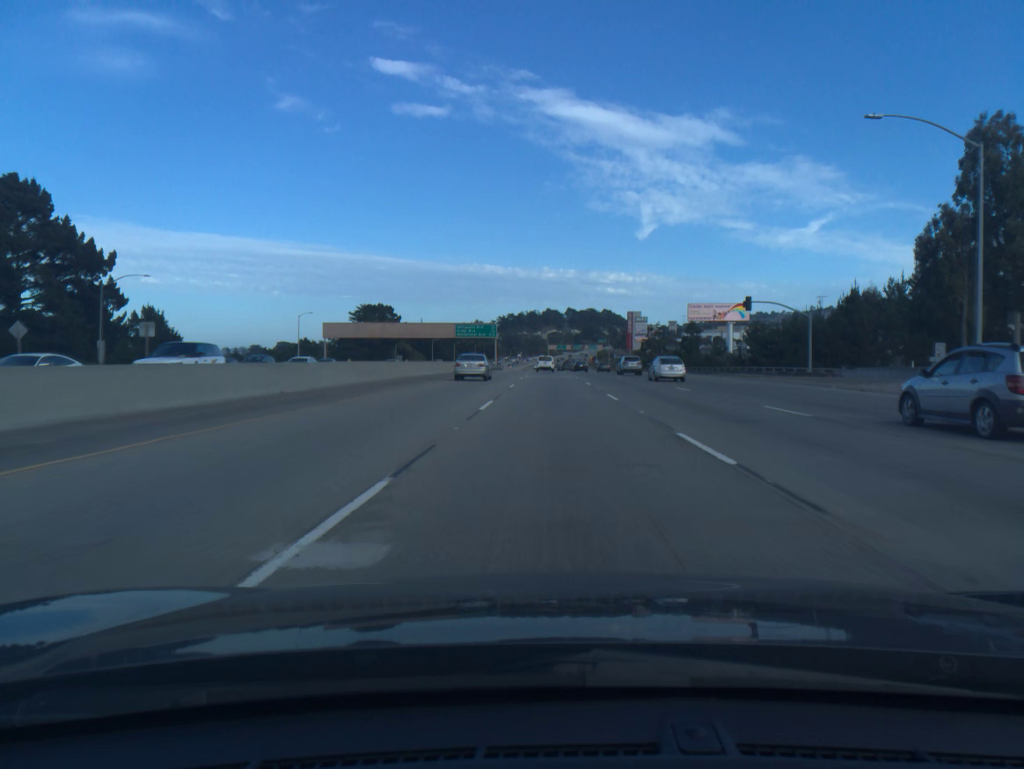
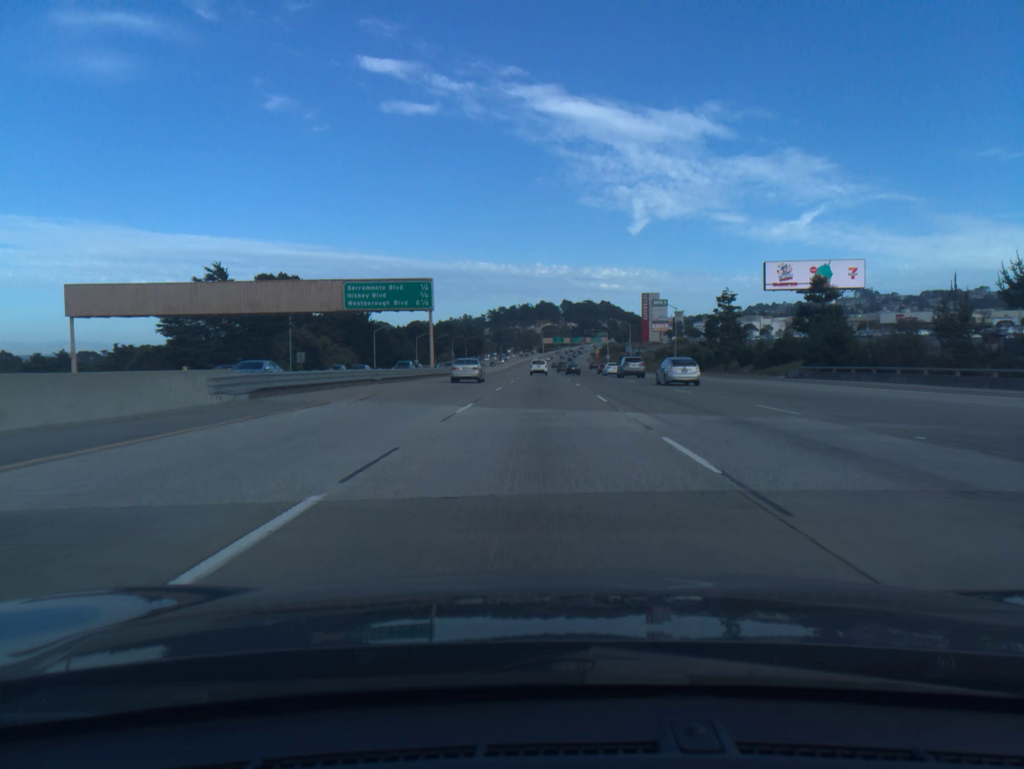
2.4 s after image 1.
(+0.7, +73.9) m; 0°
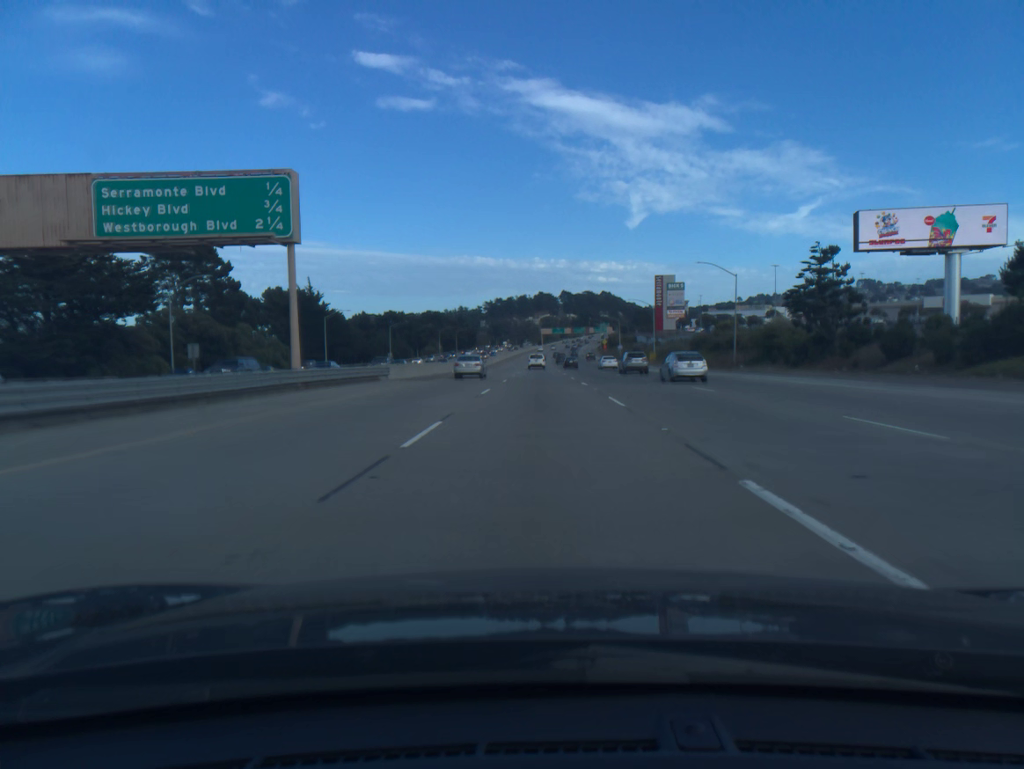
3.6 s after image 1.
(0.0, +36.9) m; 0°
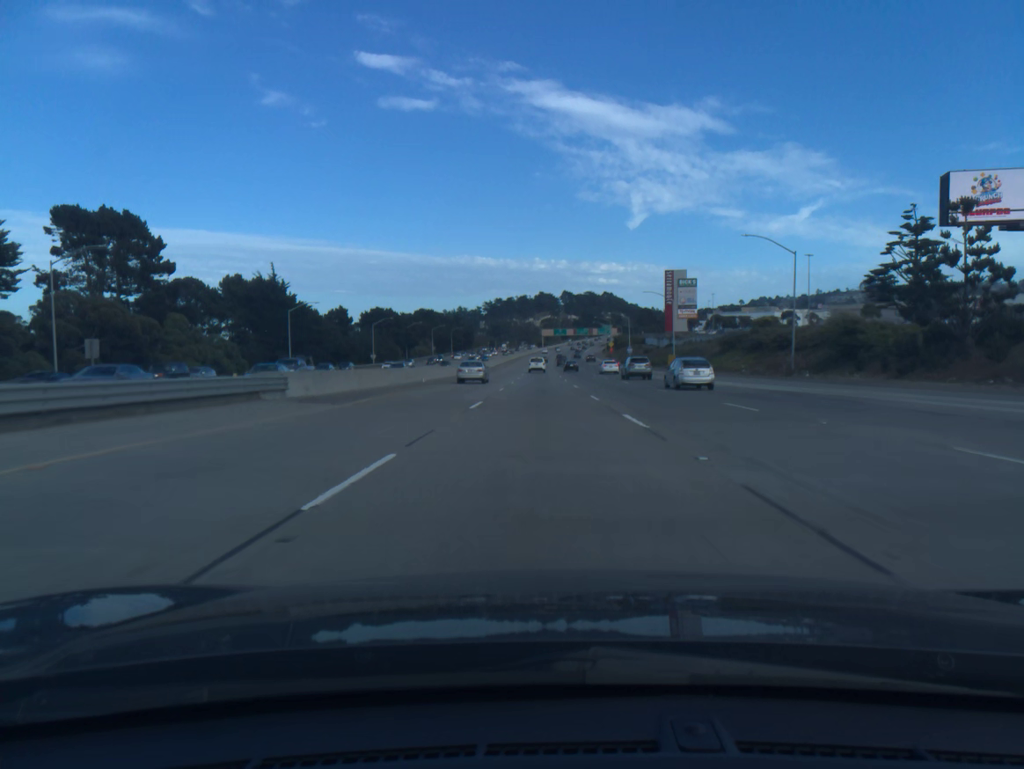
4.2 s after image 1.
(0.0, +18.4) m; 0°
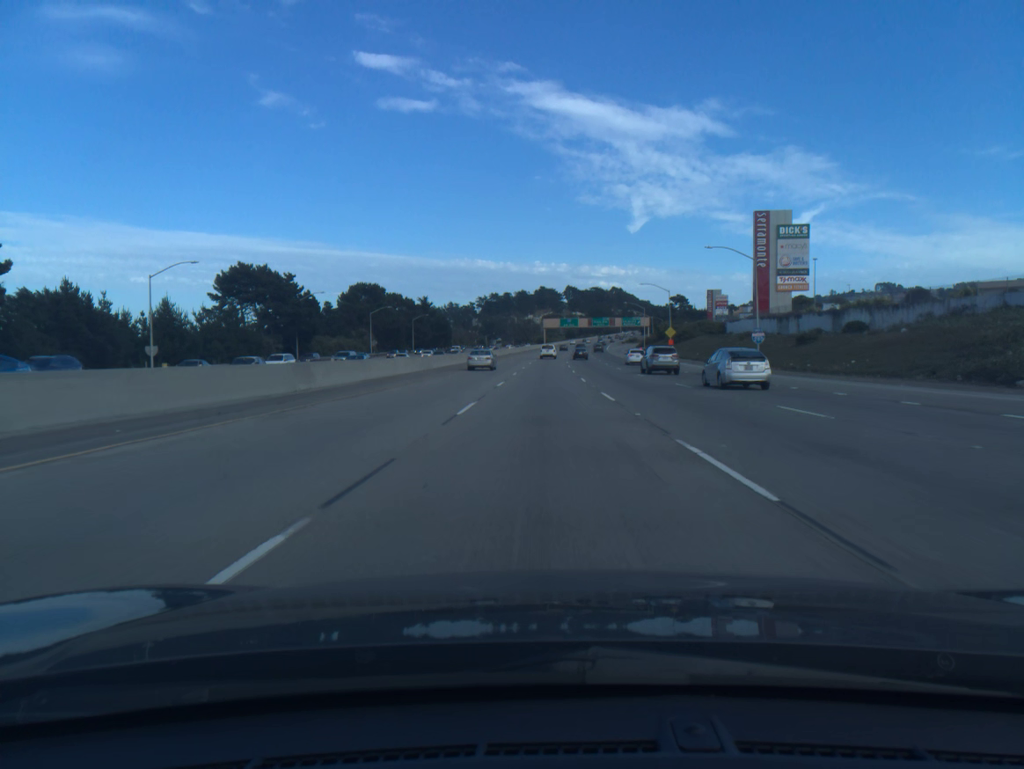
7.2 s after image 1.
(-0.2, +92.5) m; 0°
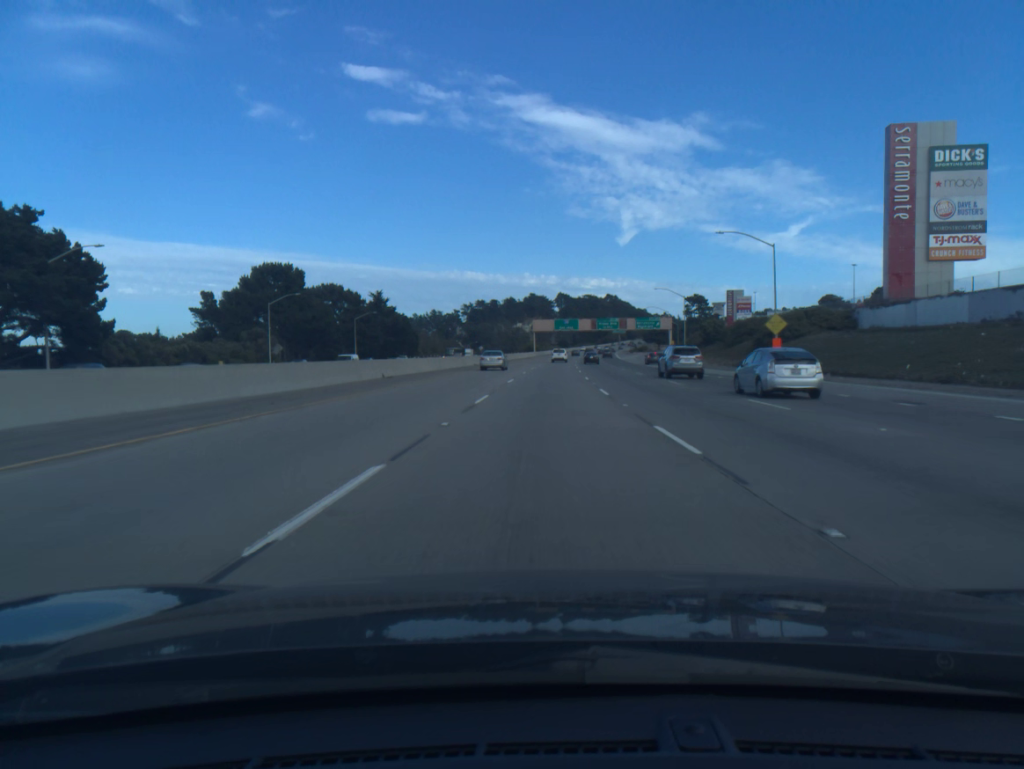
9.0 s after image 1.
(+0.3, +55.4) m; +1°
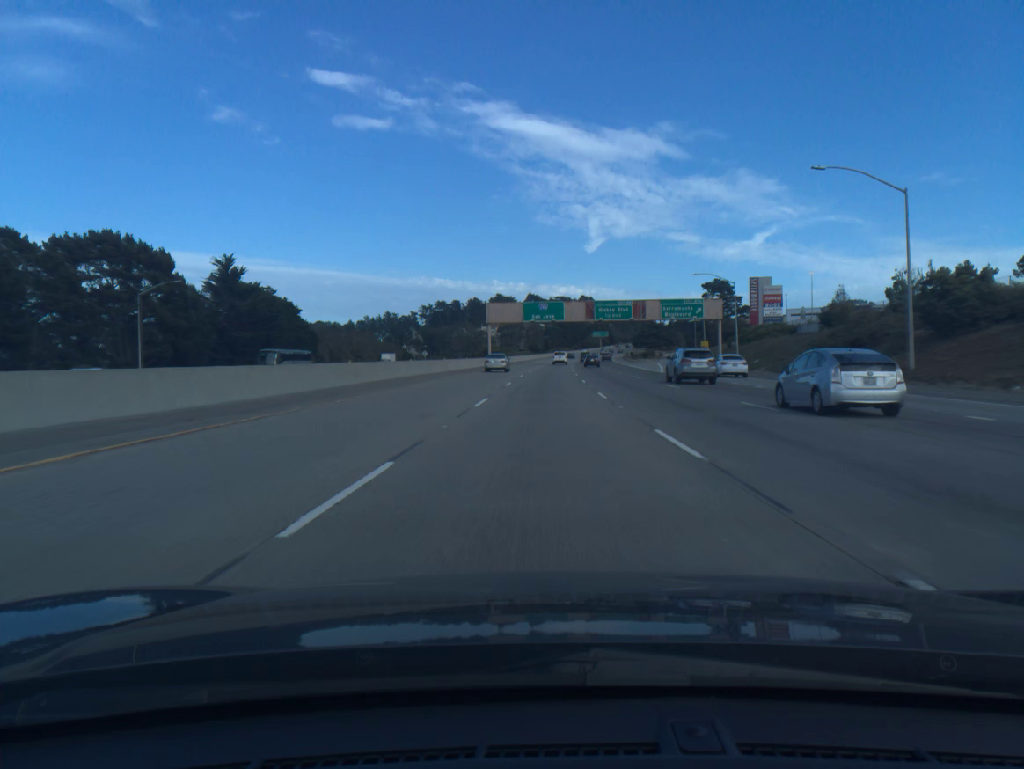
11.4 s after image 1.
(+1.4, +73.0) m; +2°
